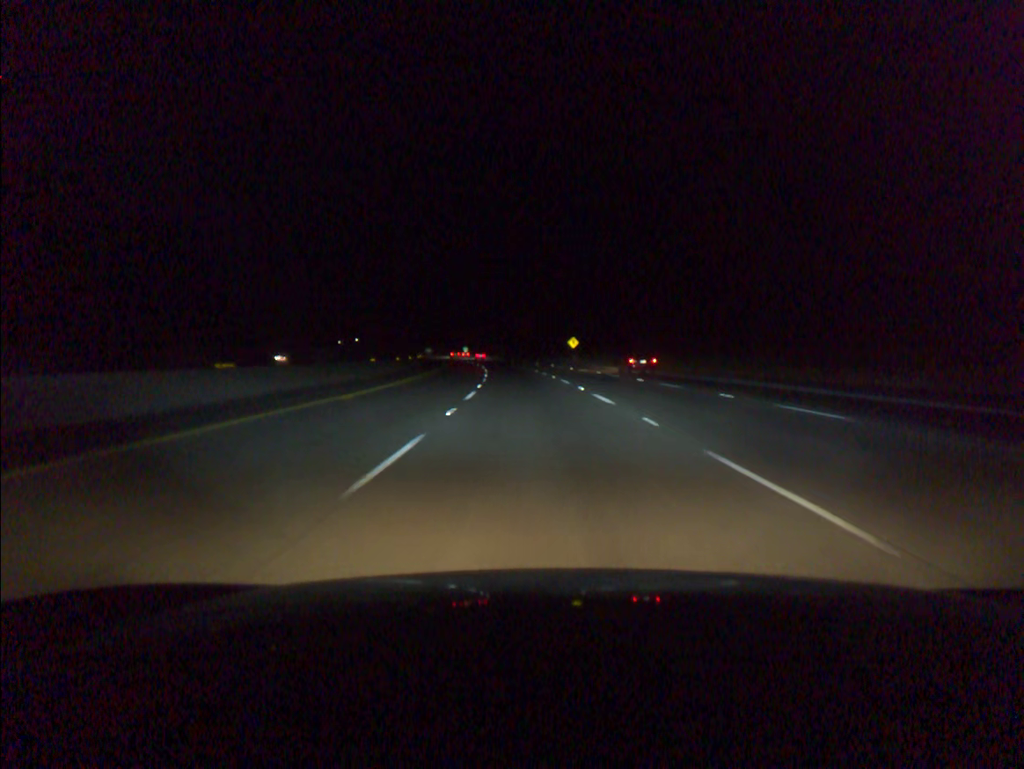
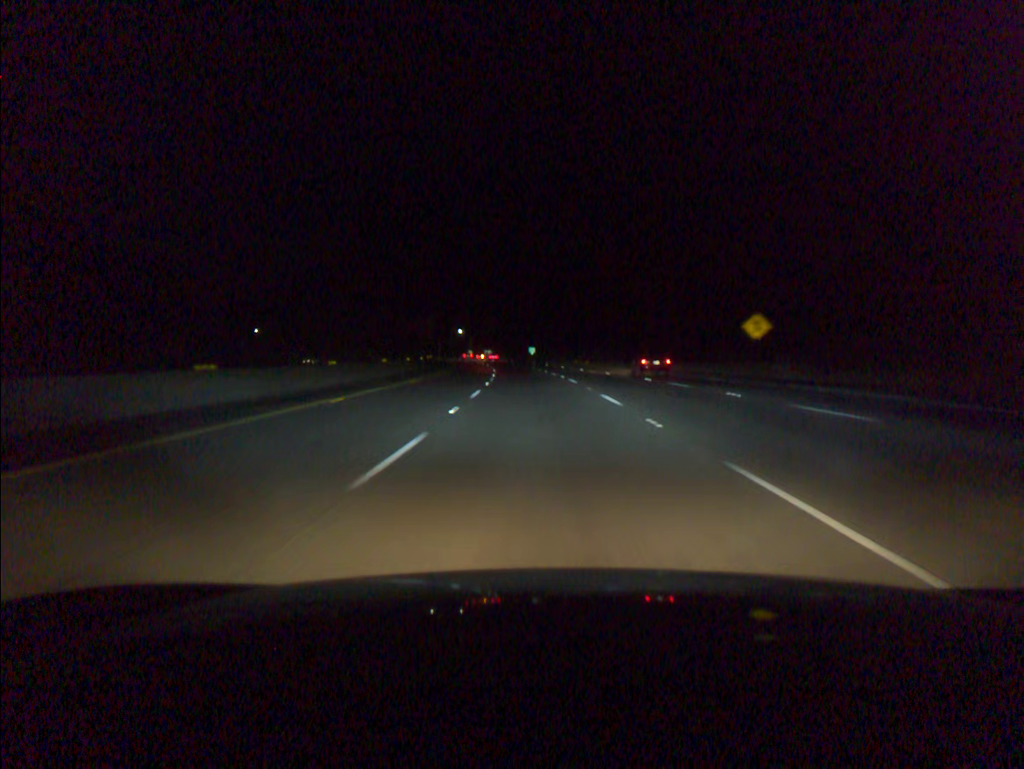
(-3.5, +72.7) m; -6°
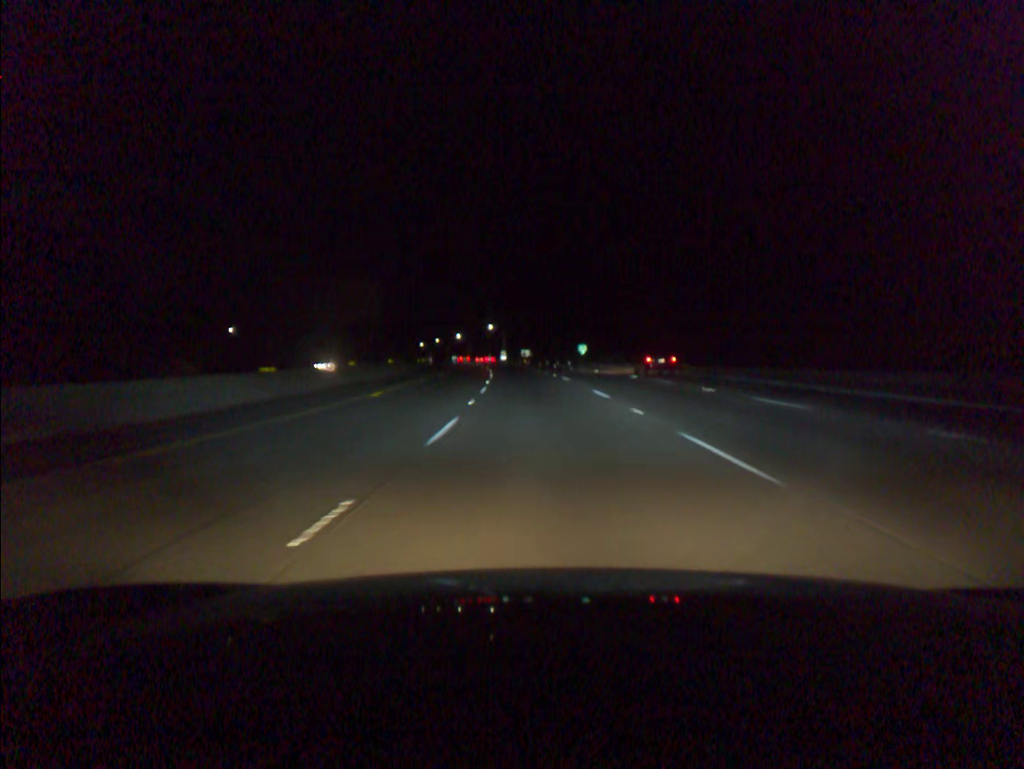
(-1.6, +54.7) m; -3°
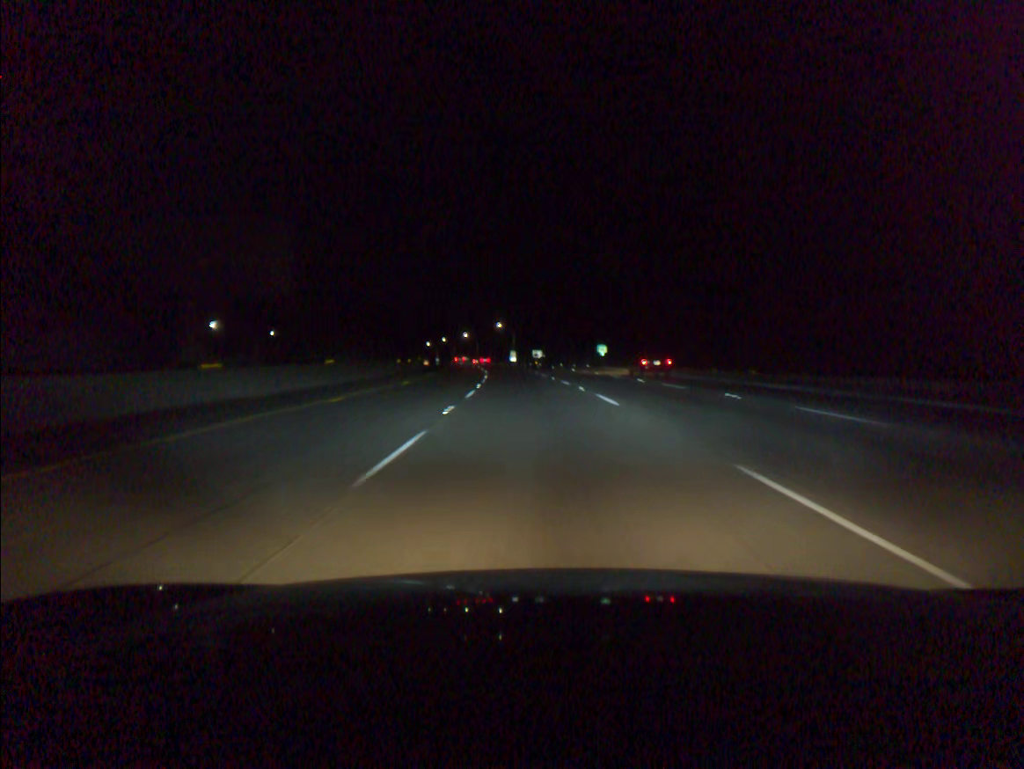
(-0.2, +18.3) m; -1°
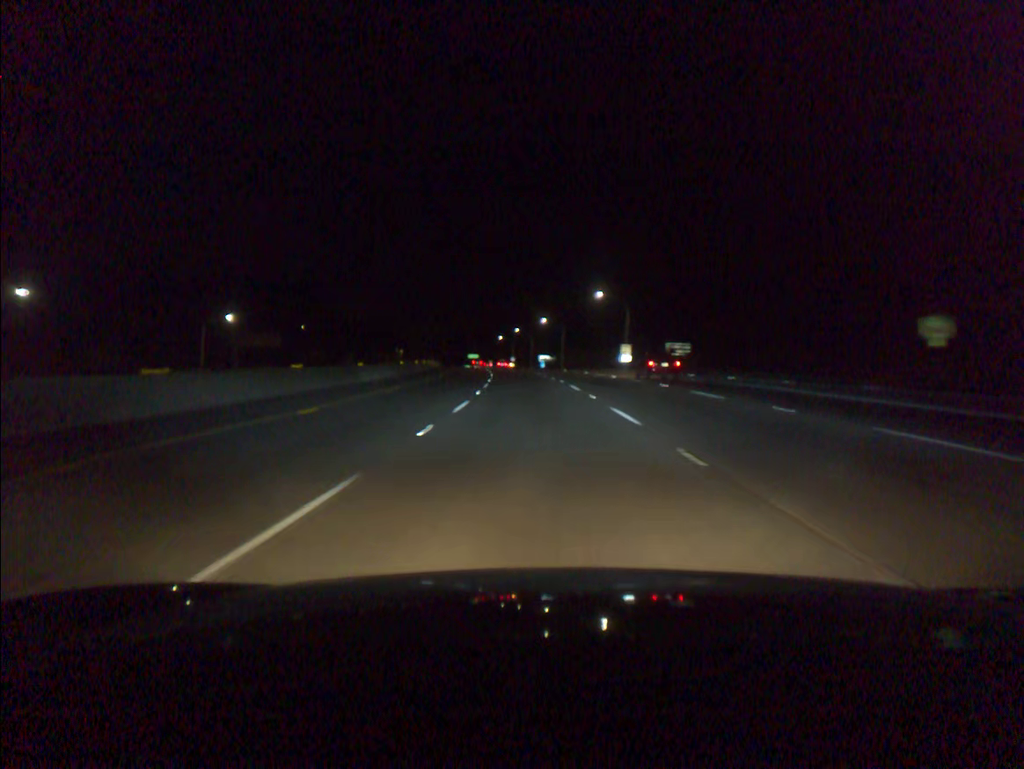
(-5.2, +91.0) m; -7°
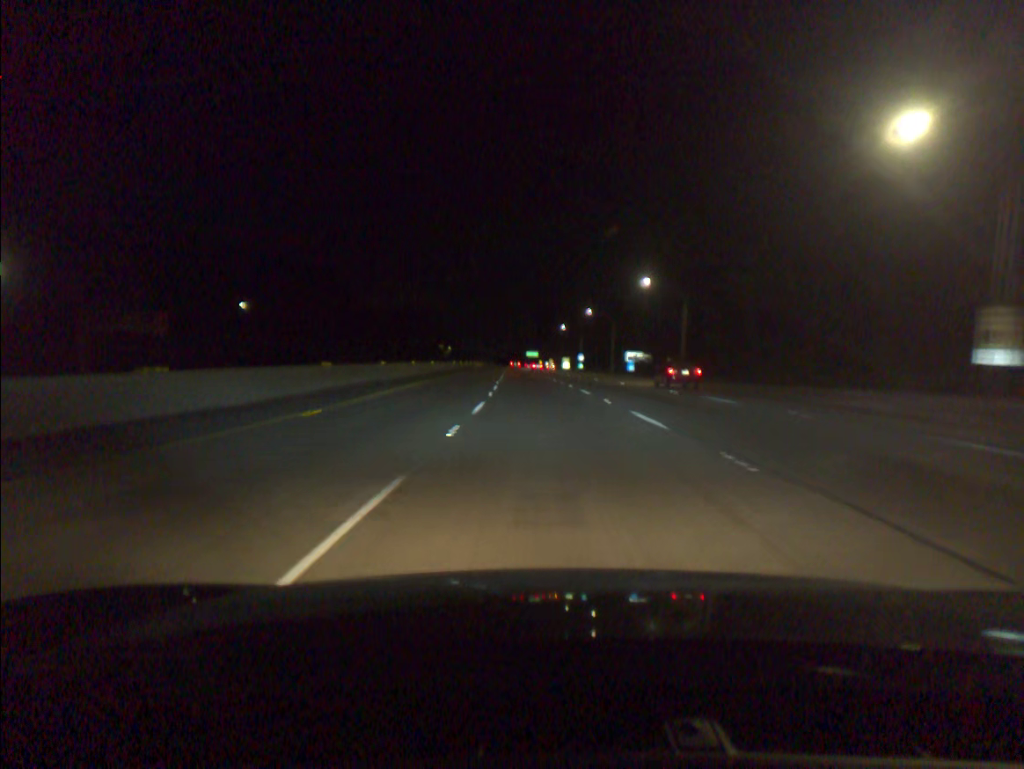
(-3.4, +73.1) m; -5°
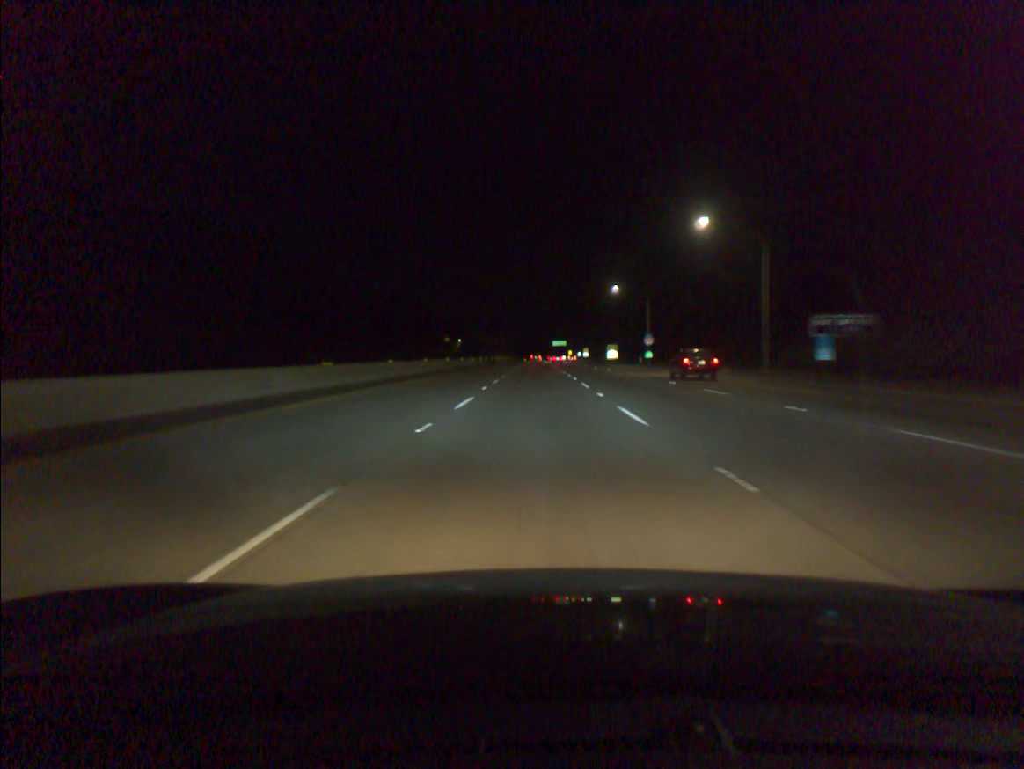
(-1.6, +73.4) m; -2°
